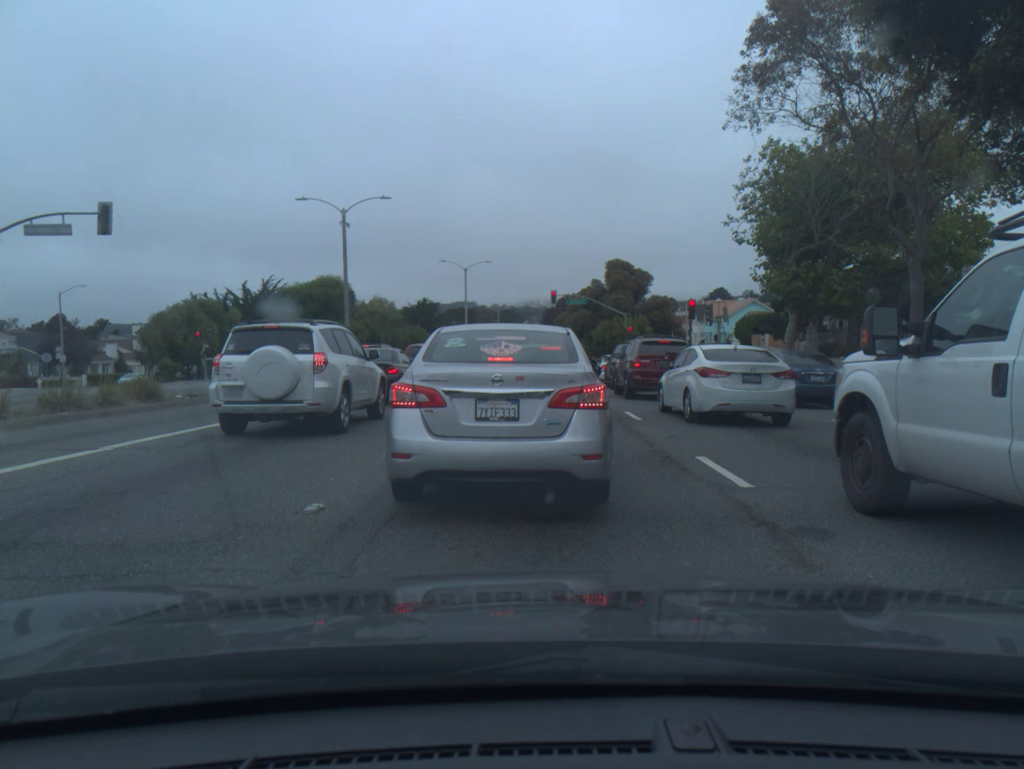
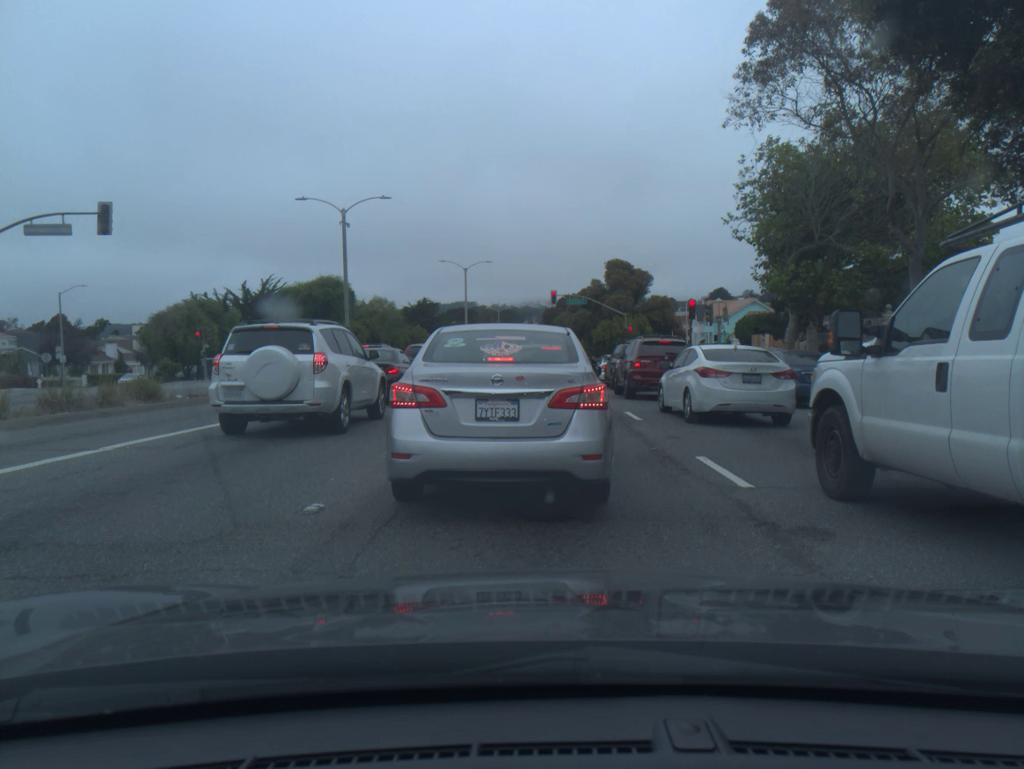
(0.0, 0.0) m; 0°
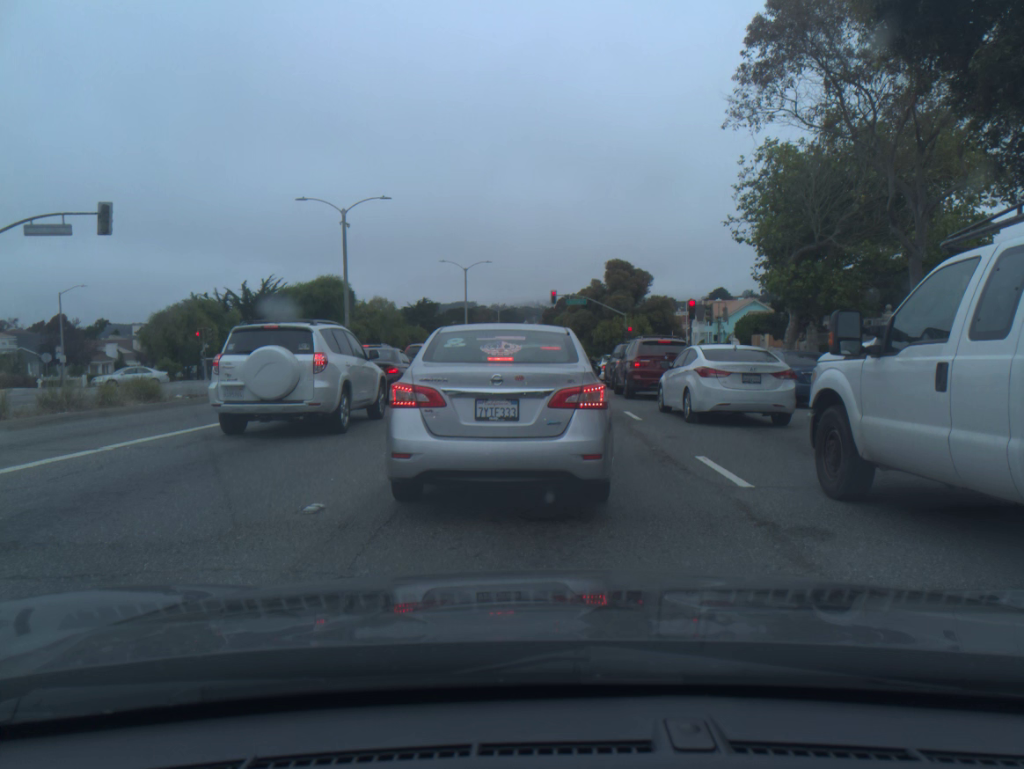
(0.0, 0.0) m; 0°
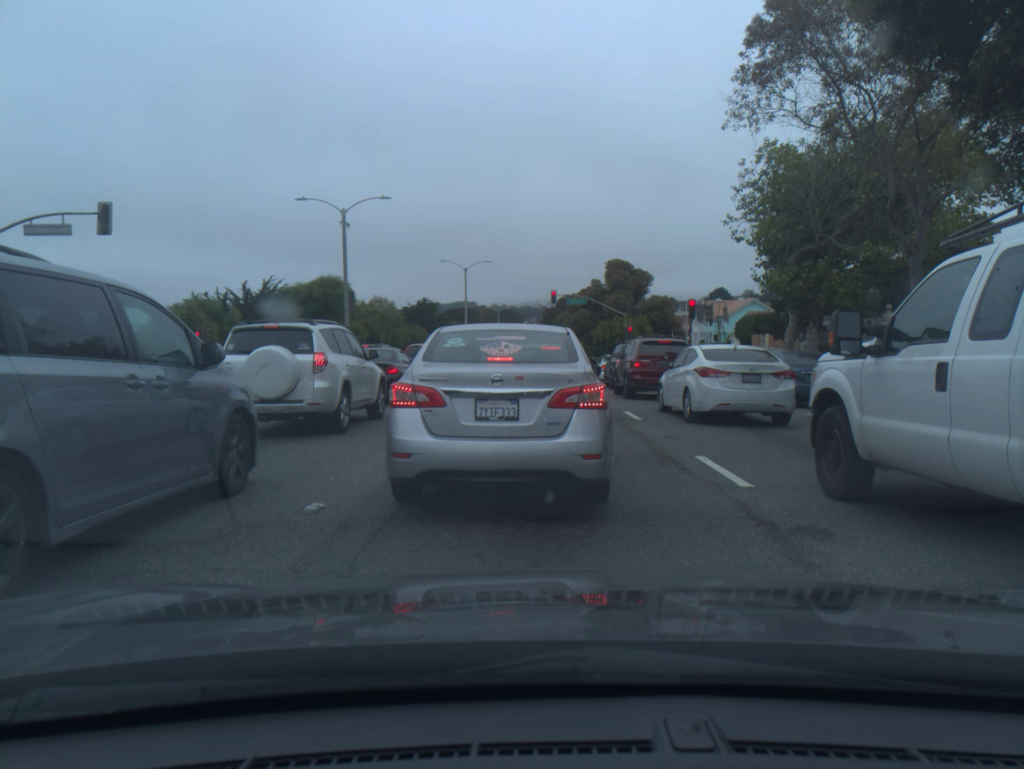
(0.0, 0.0) m; 0°
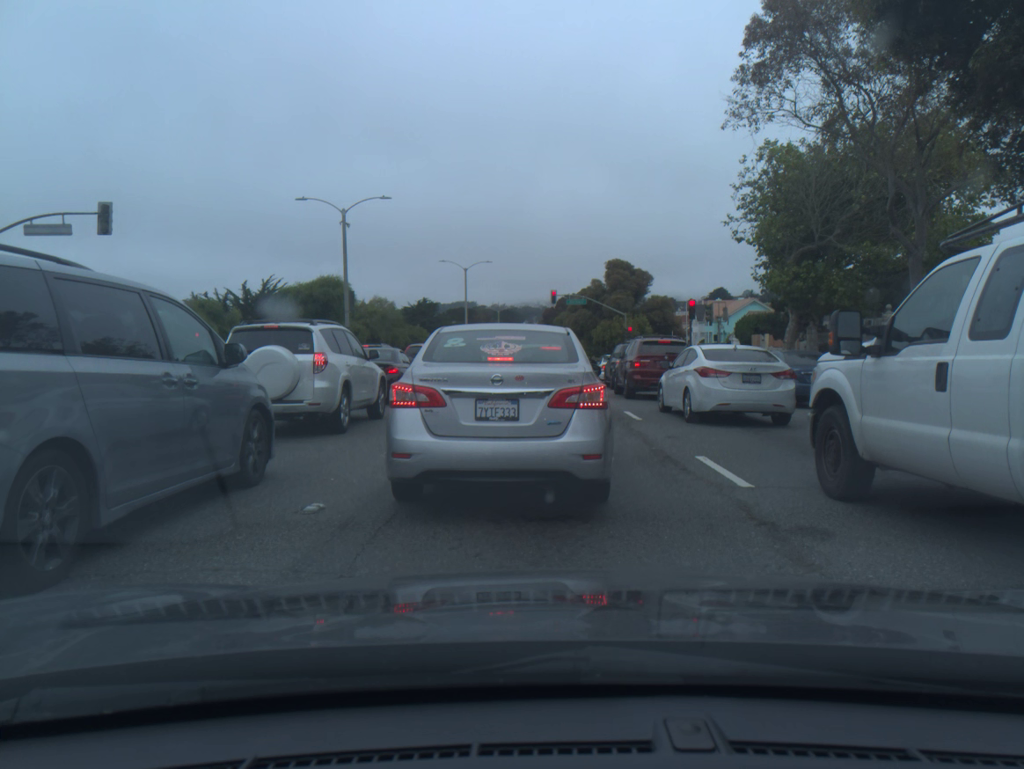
(0.0, 0.0) m; 0°
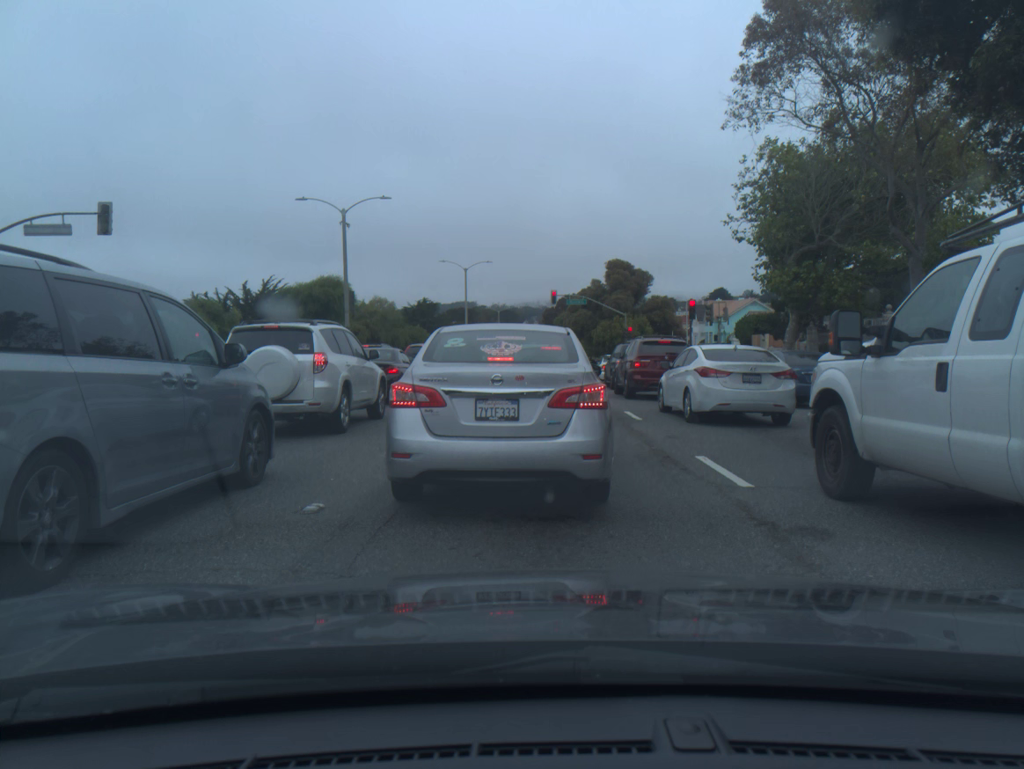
(0.0, 0.0) m; 0°
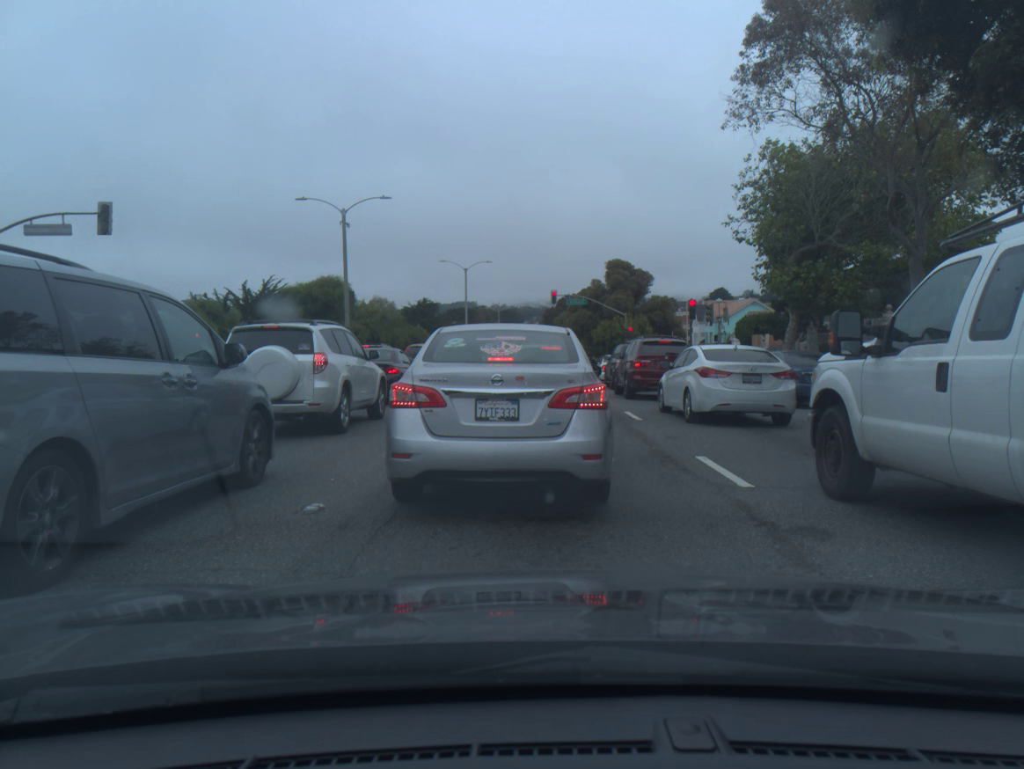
(0.0, 0.0) m; 0°
